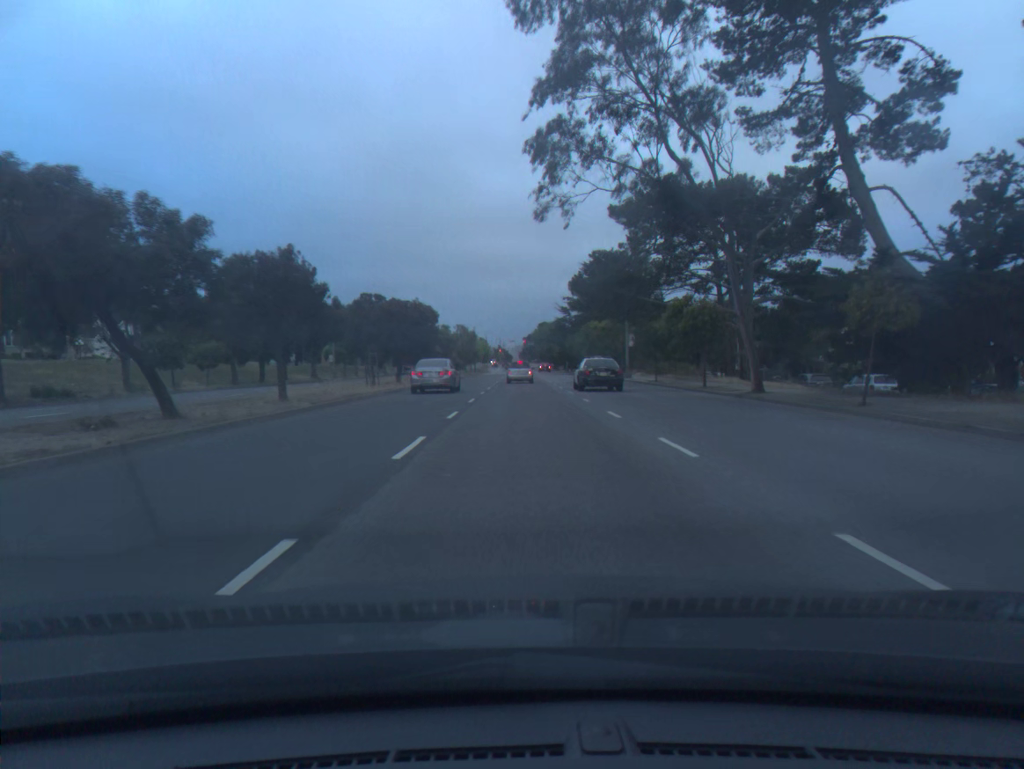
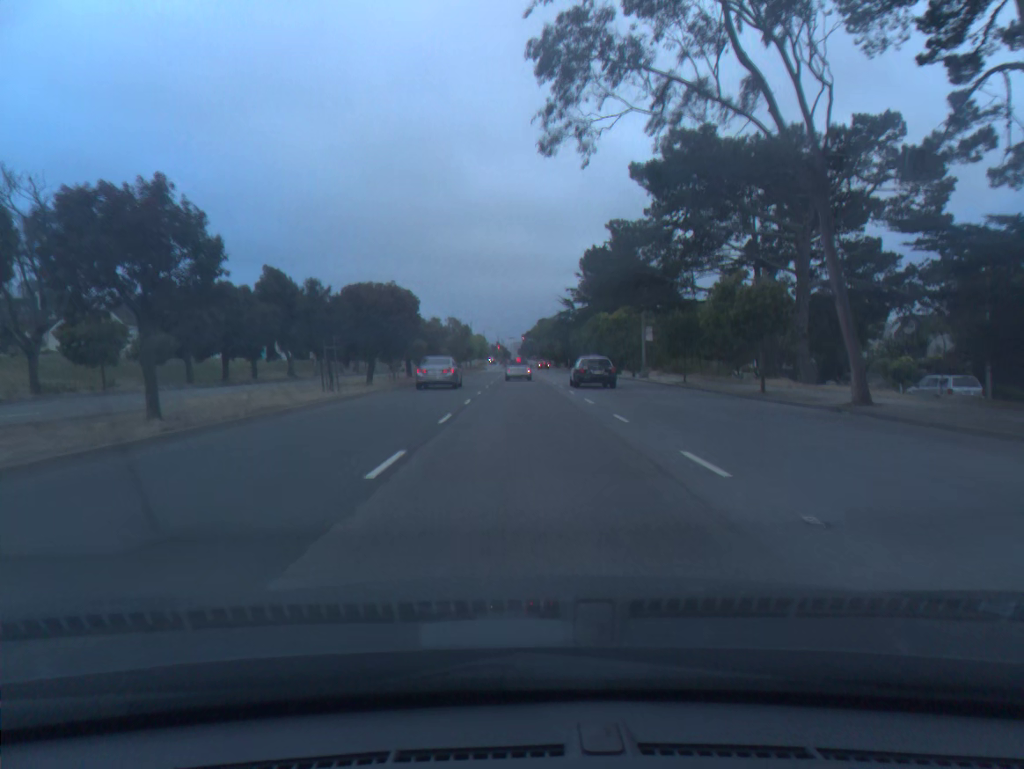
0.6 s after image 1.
(0.0, +8.8) m; 0°
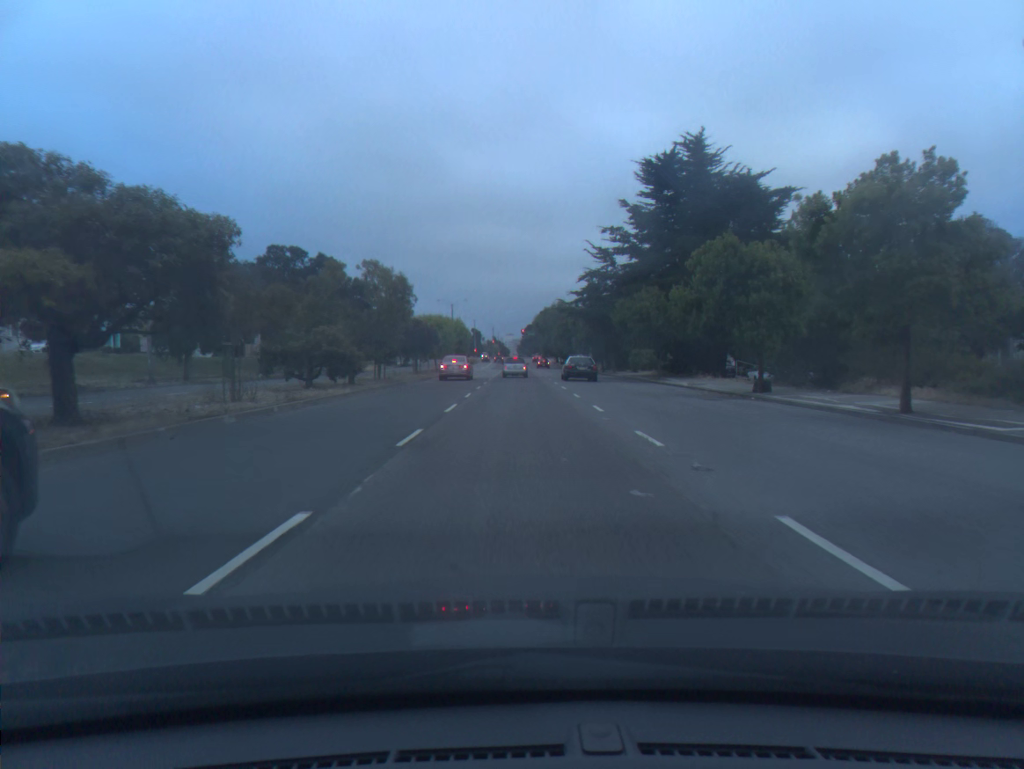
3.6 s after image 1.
(+0.1, +40.9) m; 0°
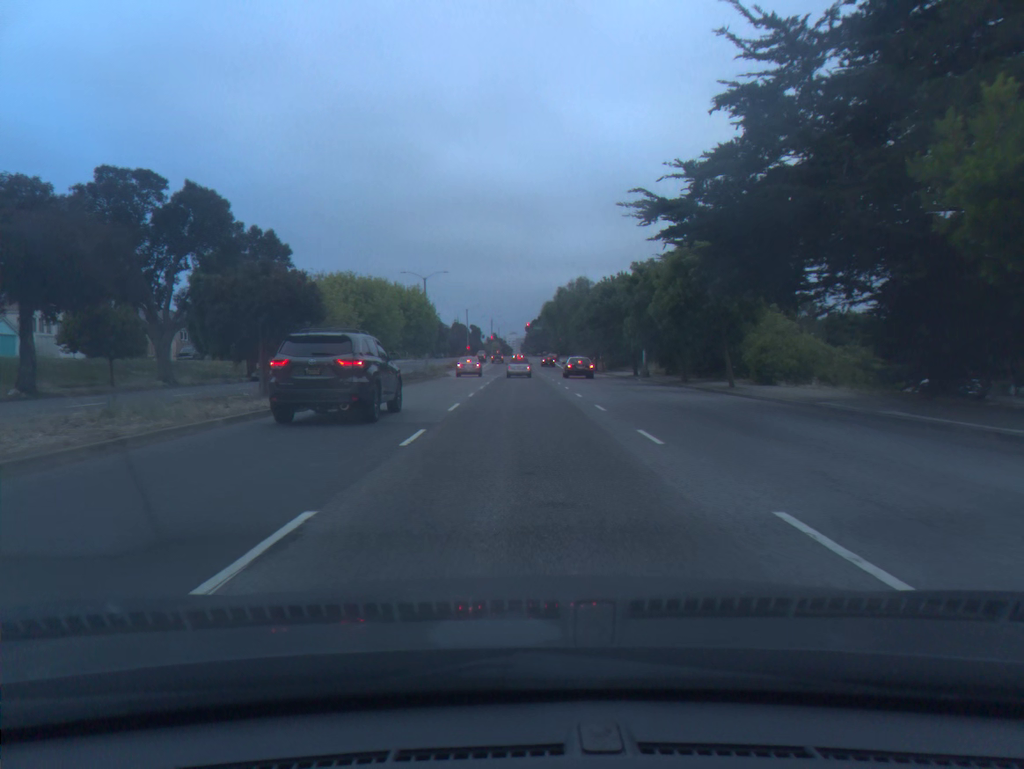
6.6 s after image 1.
(0.0, +35.9) m; 0°
